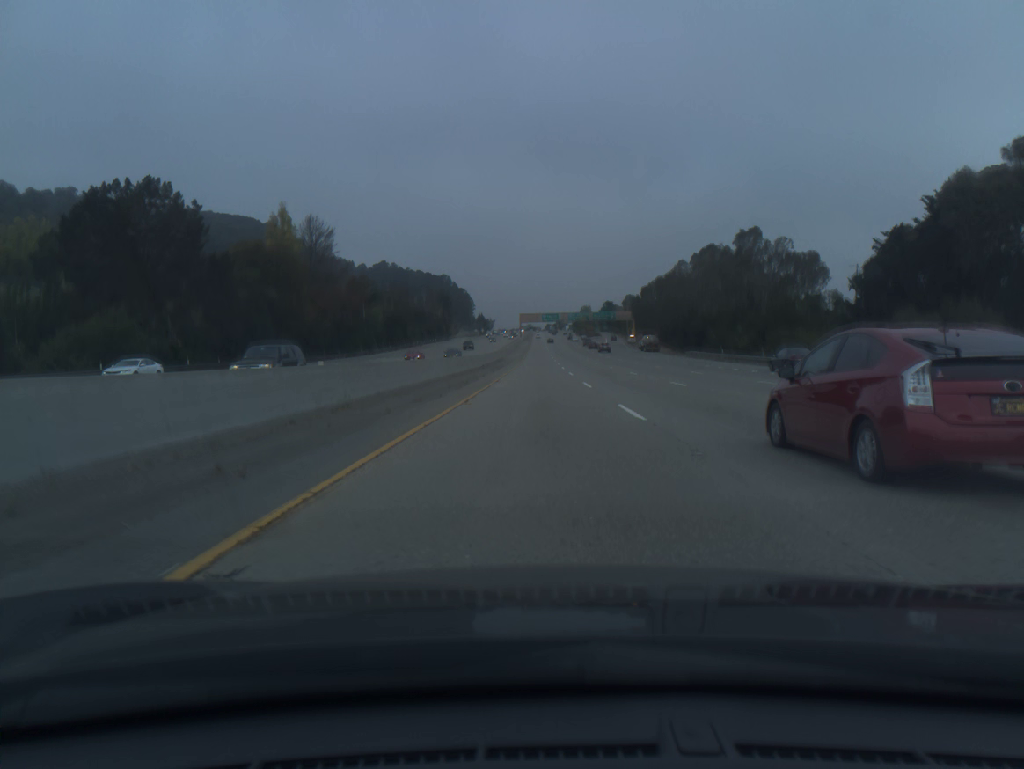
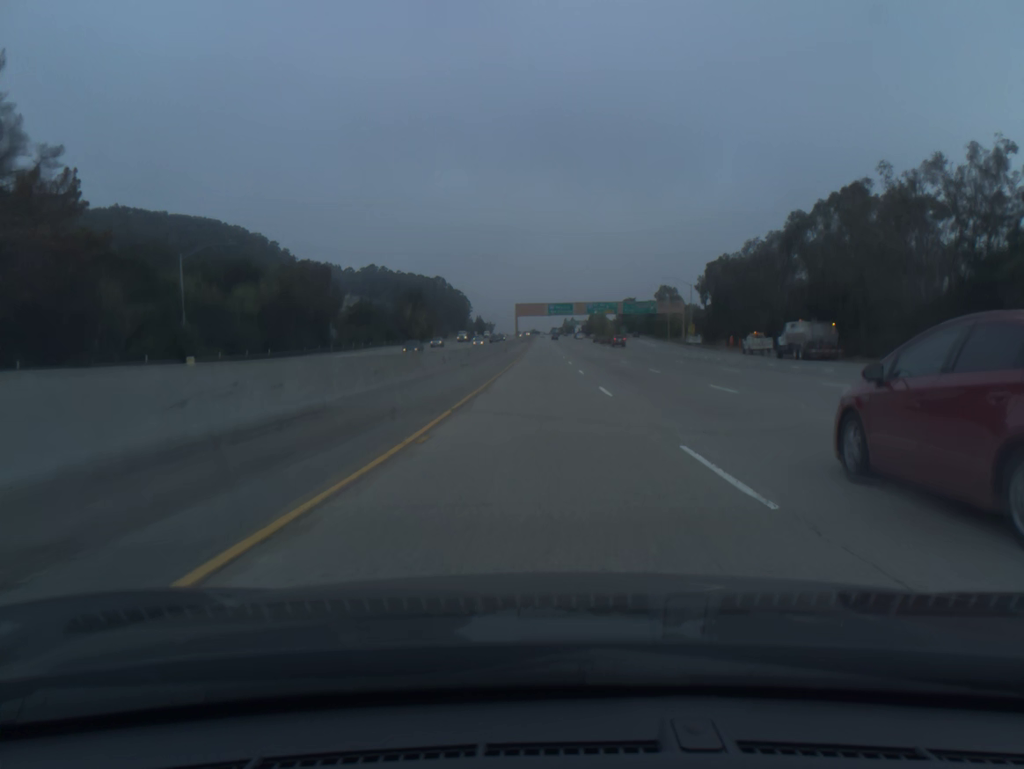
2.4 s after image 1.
(-0.4, +80.4) m; 0°
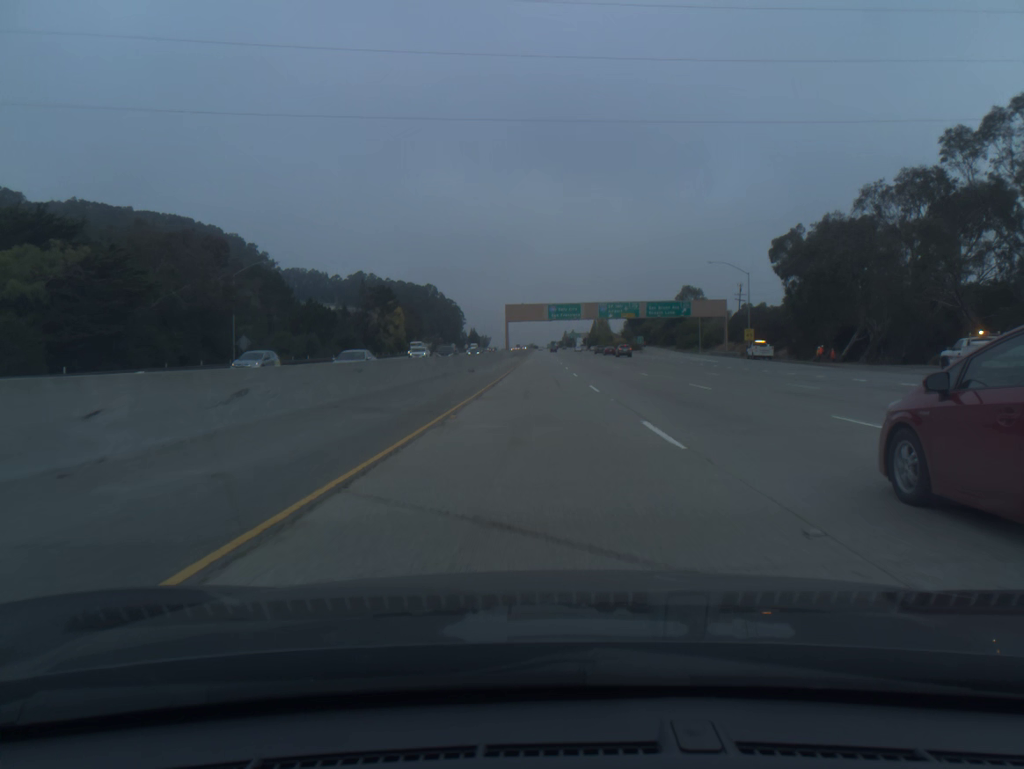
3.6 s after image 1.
(+0.1, +40.0) m; 0°
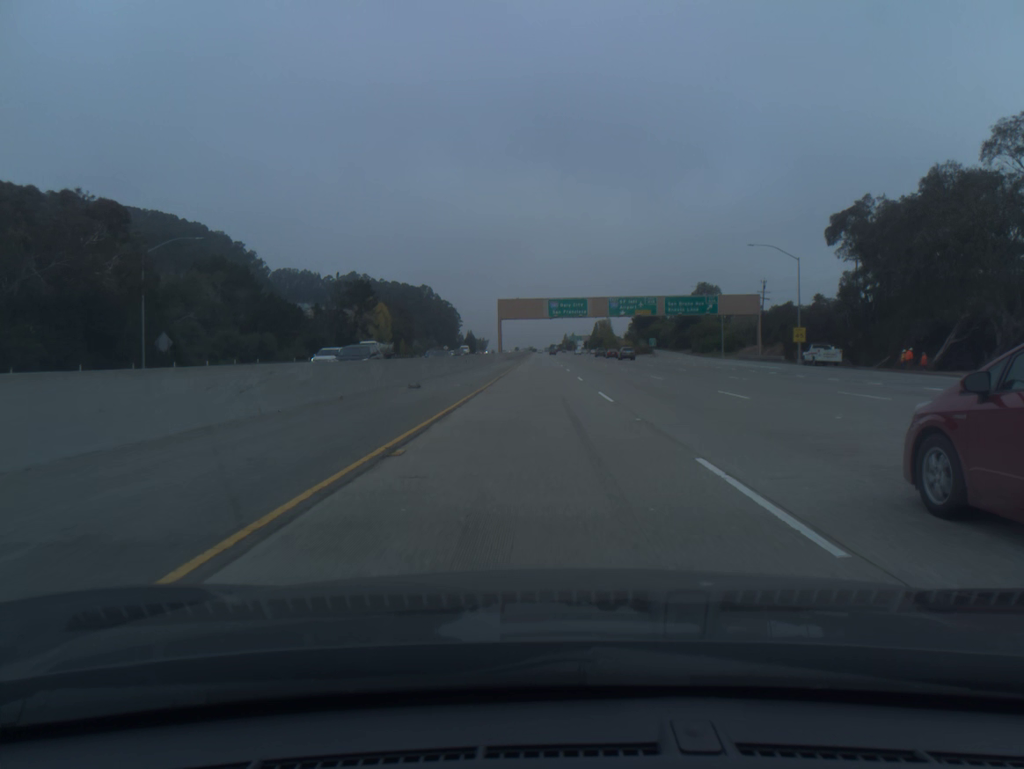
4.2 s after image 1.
(0.0, +19.9) m; 0°
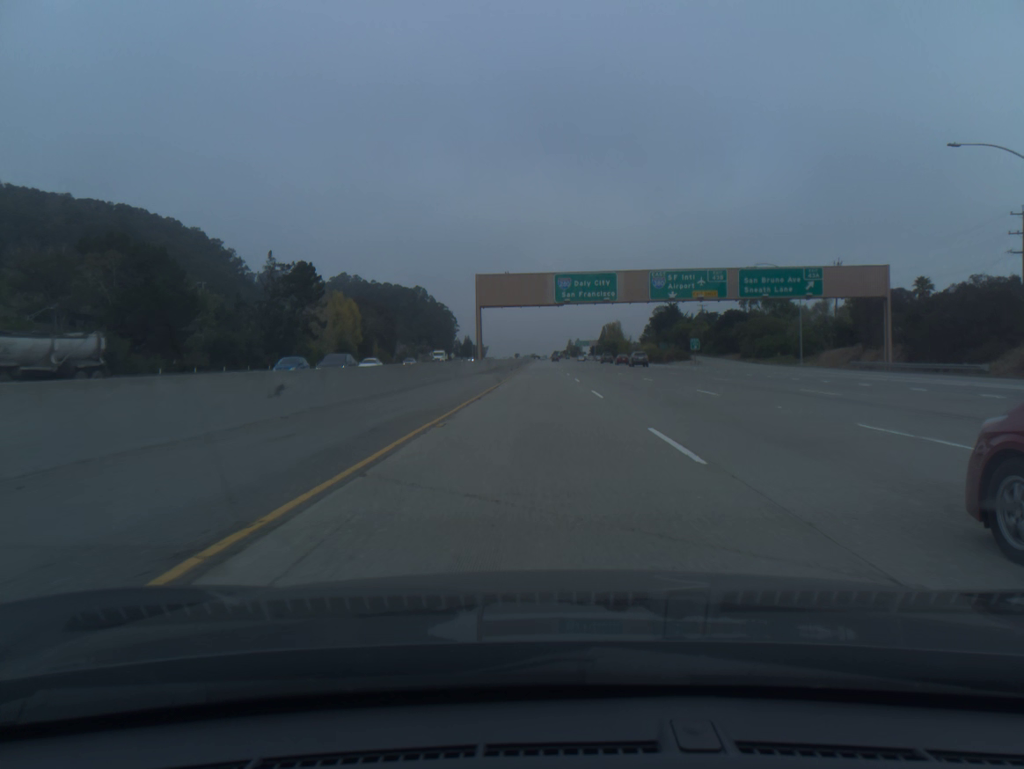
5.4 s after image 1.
(-0.1, +39.8) m; 0°
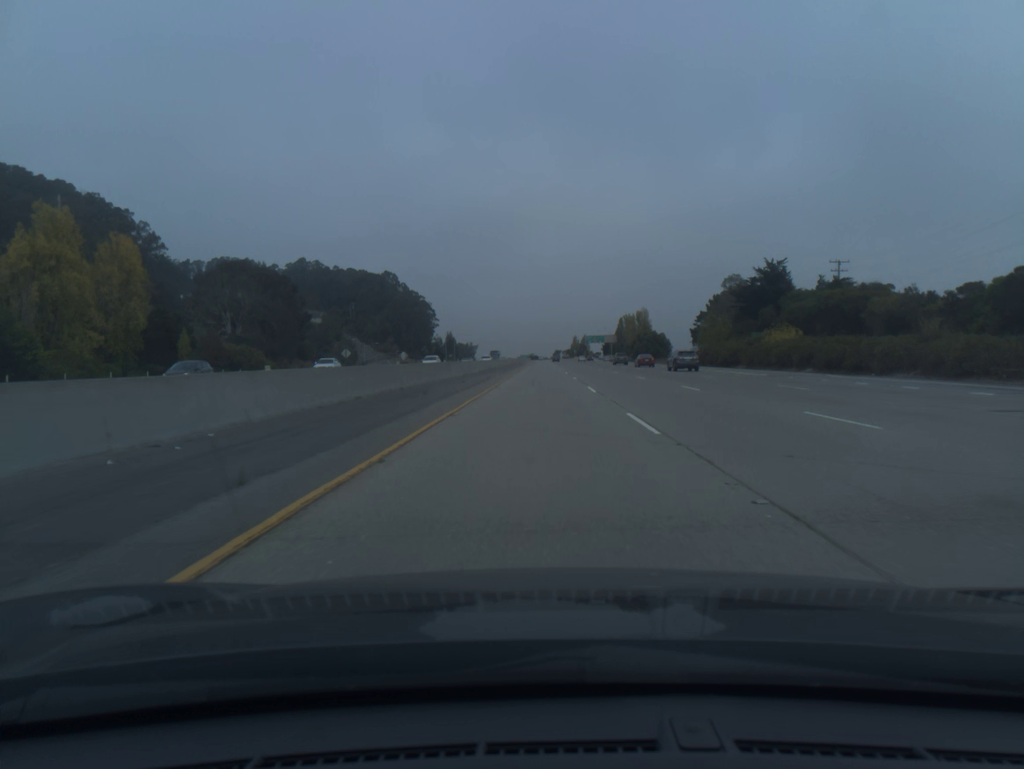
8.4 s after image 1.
(0.0, +99.5) m; 0°
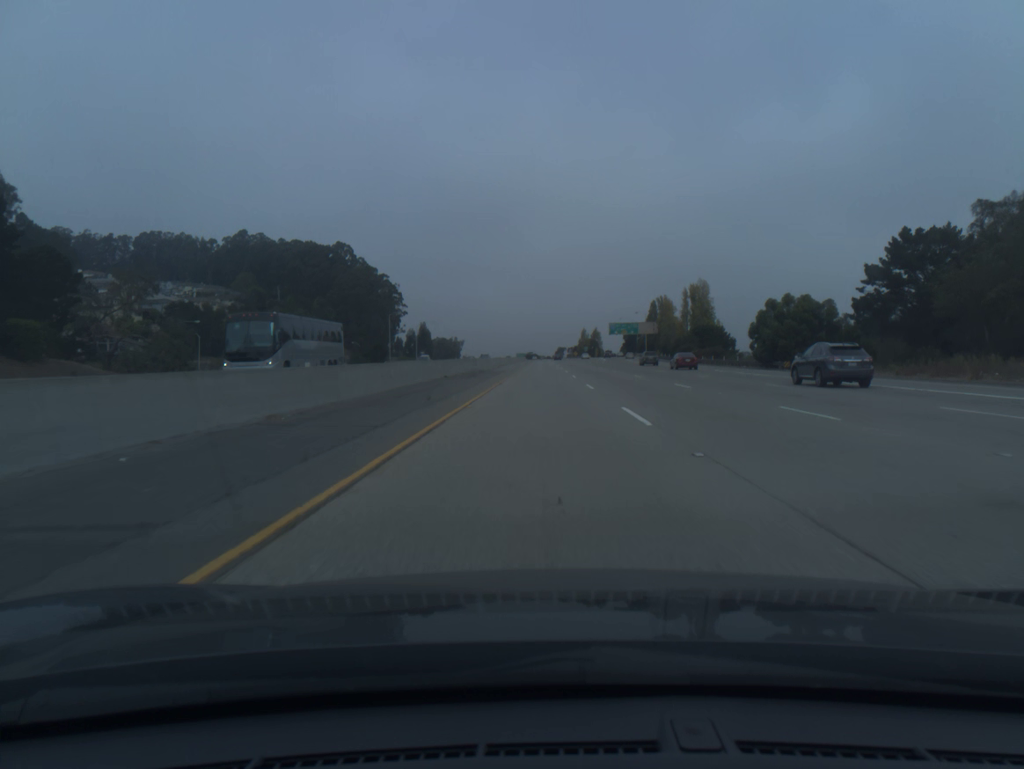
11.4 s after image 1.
(-0.2, +100.2) m; 0°
